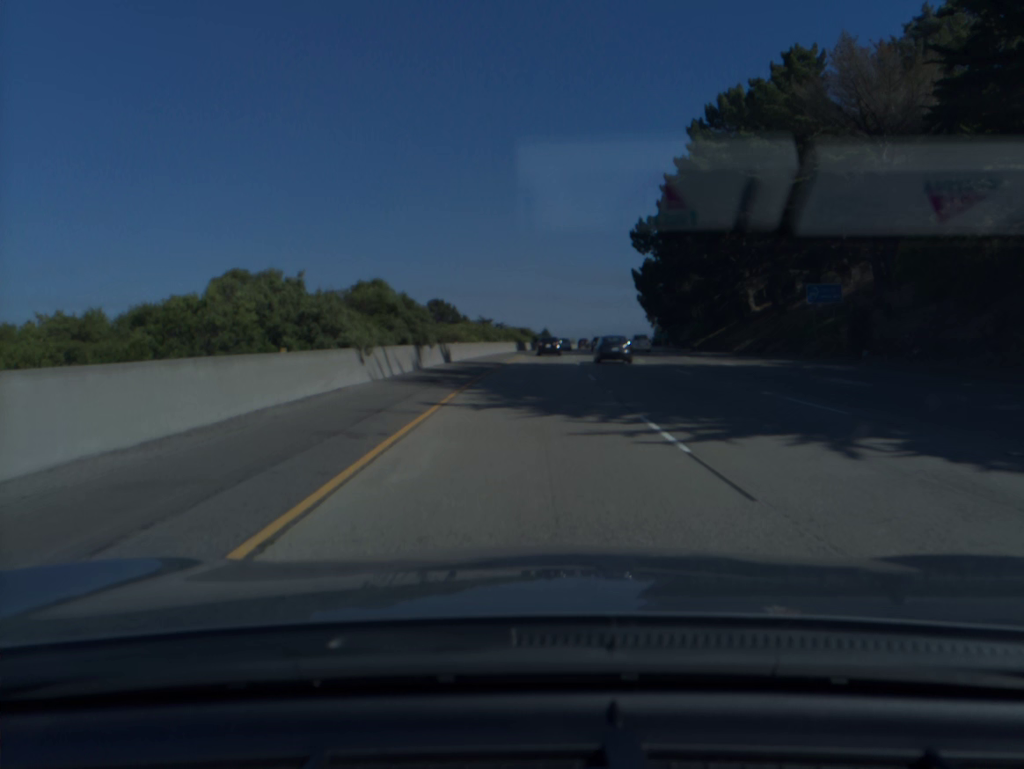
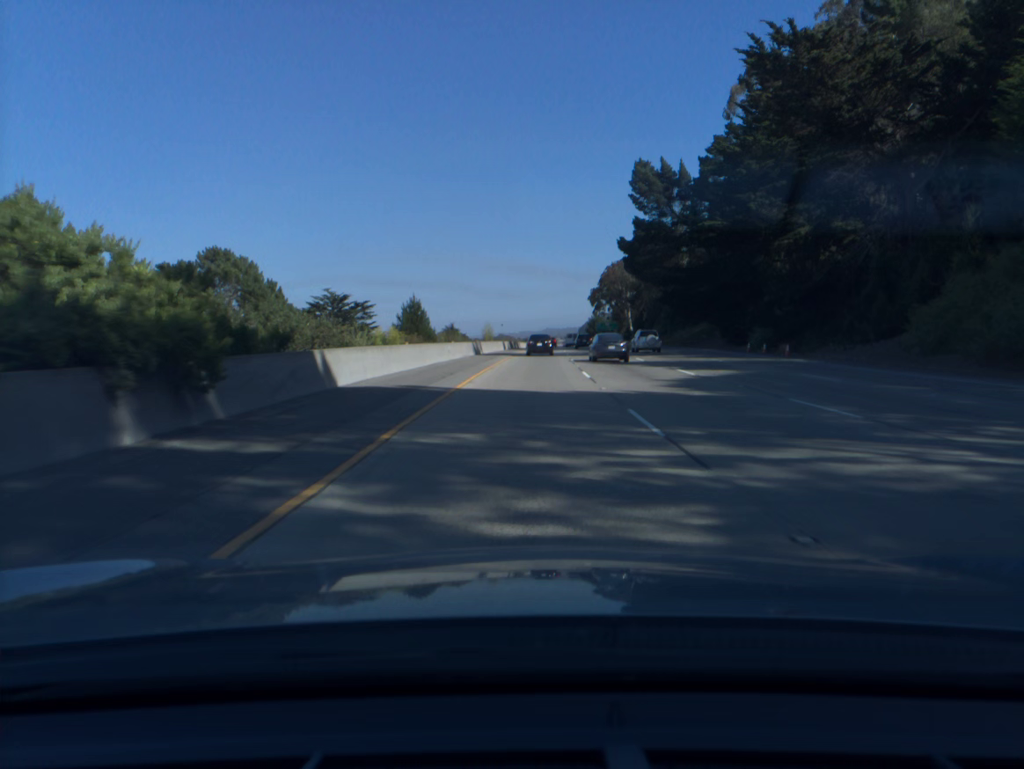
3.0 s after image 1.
(+5.3, +101.3) m; +7°
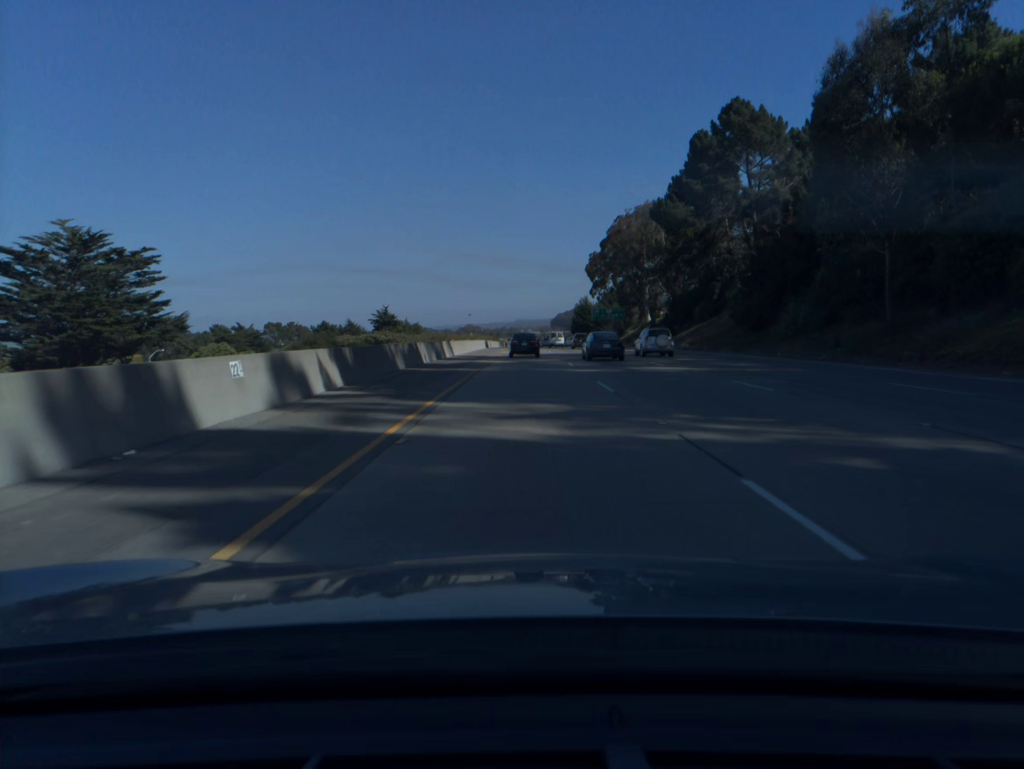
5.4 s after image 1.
(+2.0, +80.4) m; +2°
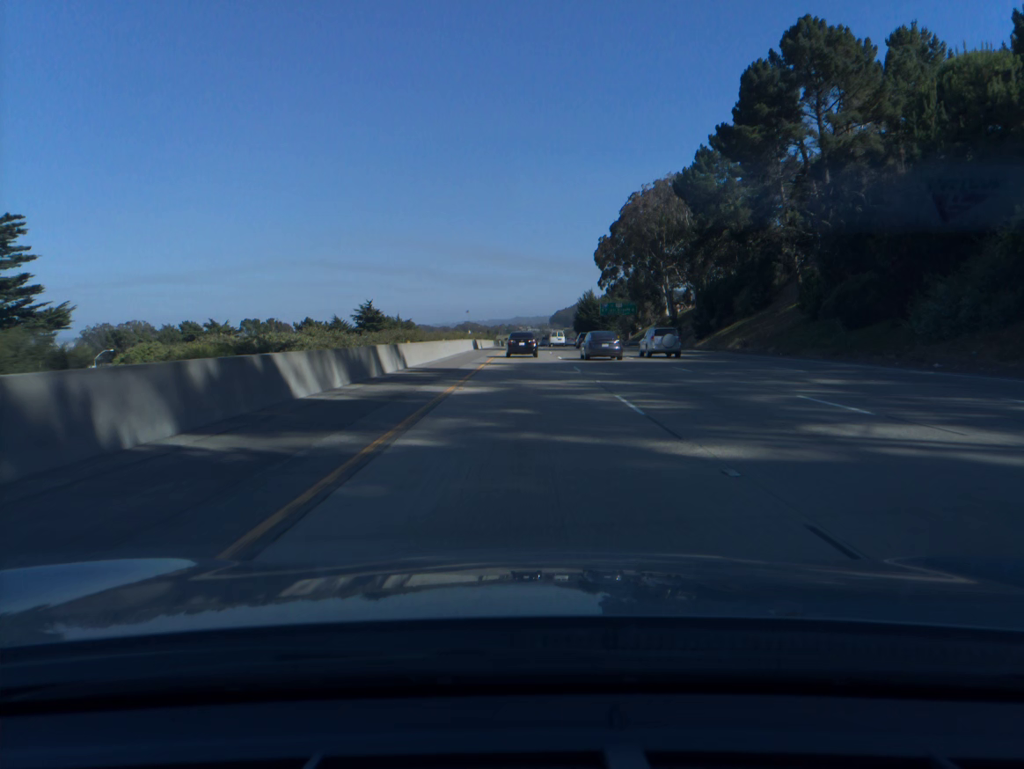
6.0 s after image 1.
(0.0, +19.7) m; 0°
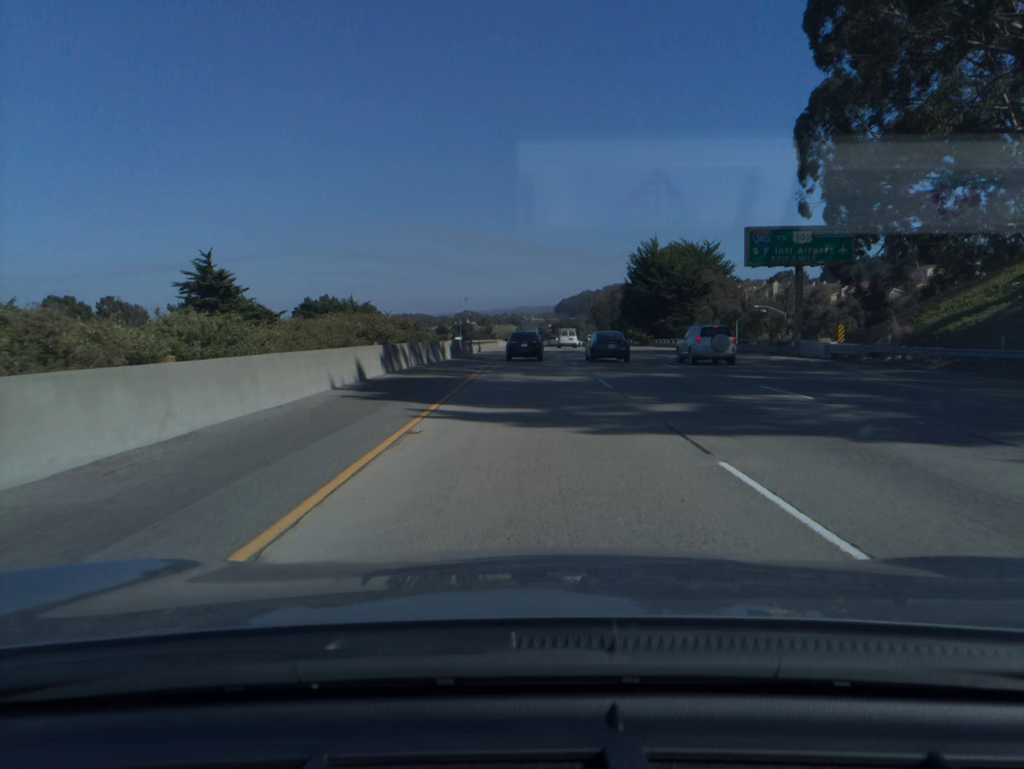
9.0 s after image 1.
(-0.2, +96.2) m; 0°
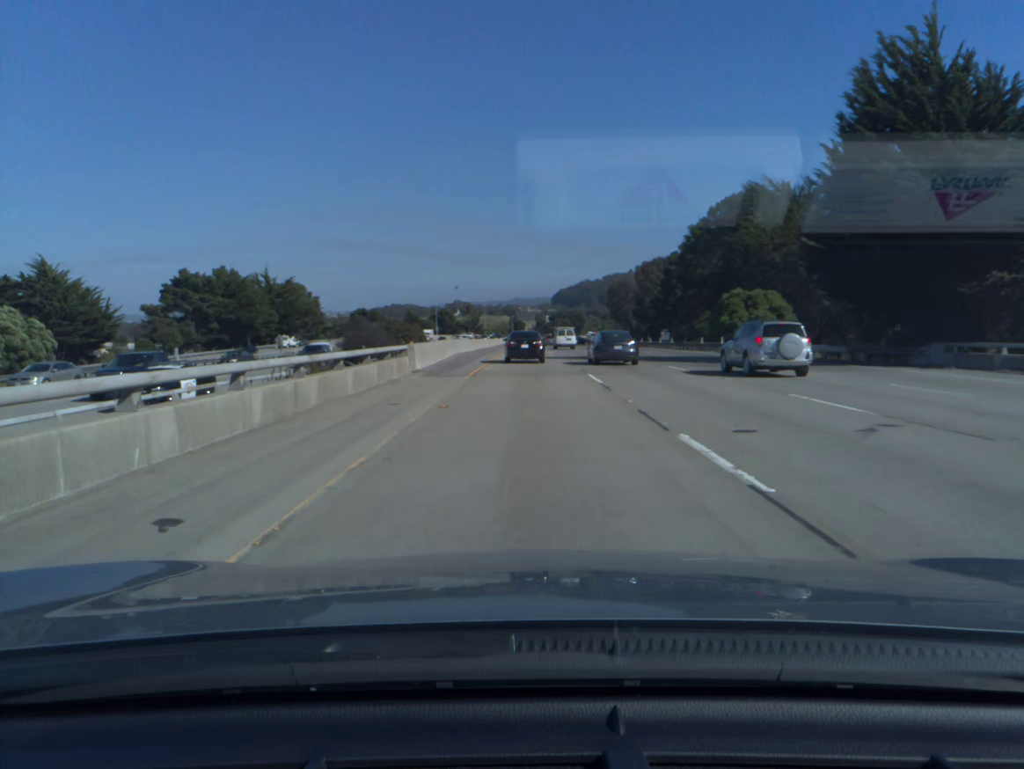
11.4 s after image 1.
(+0.1, +74.7) m; 0°
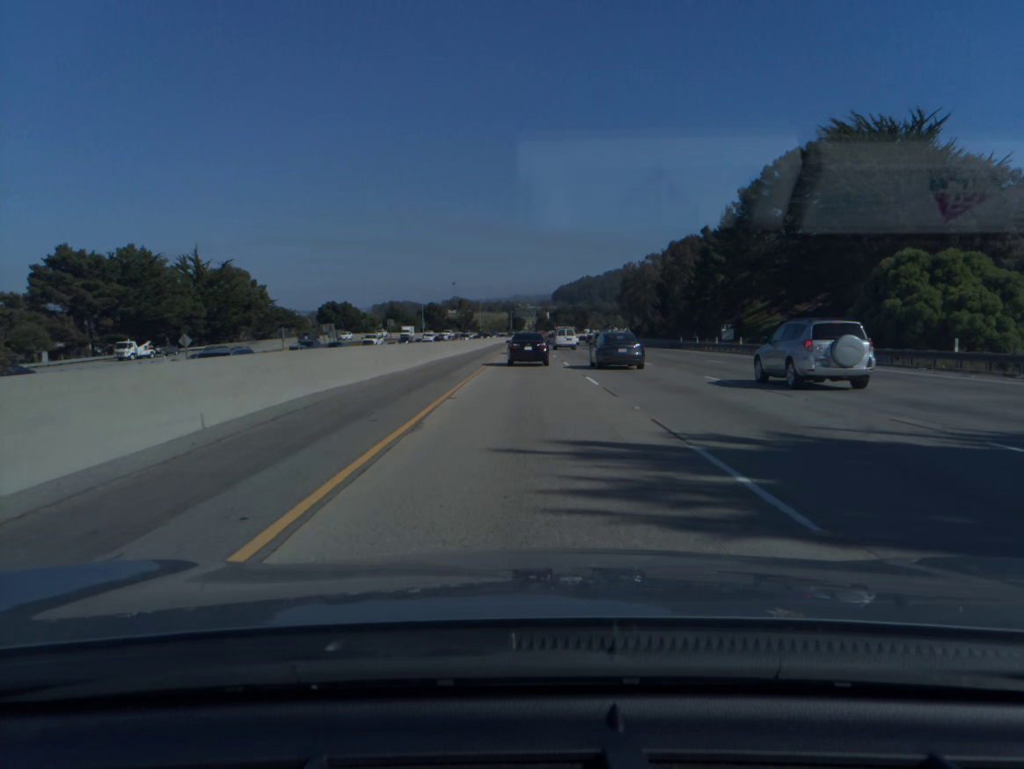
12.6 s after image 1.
(0.0, +36.8) m; 0°
